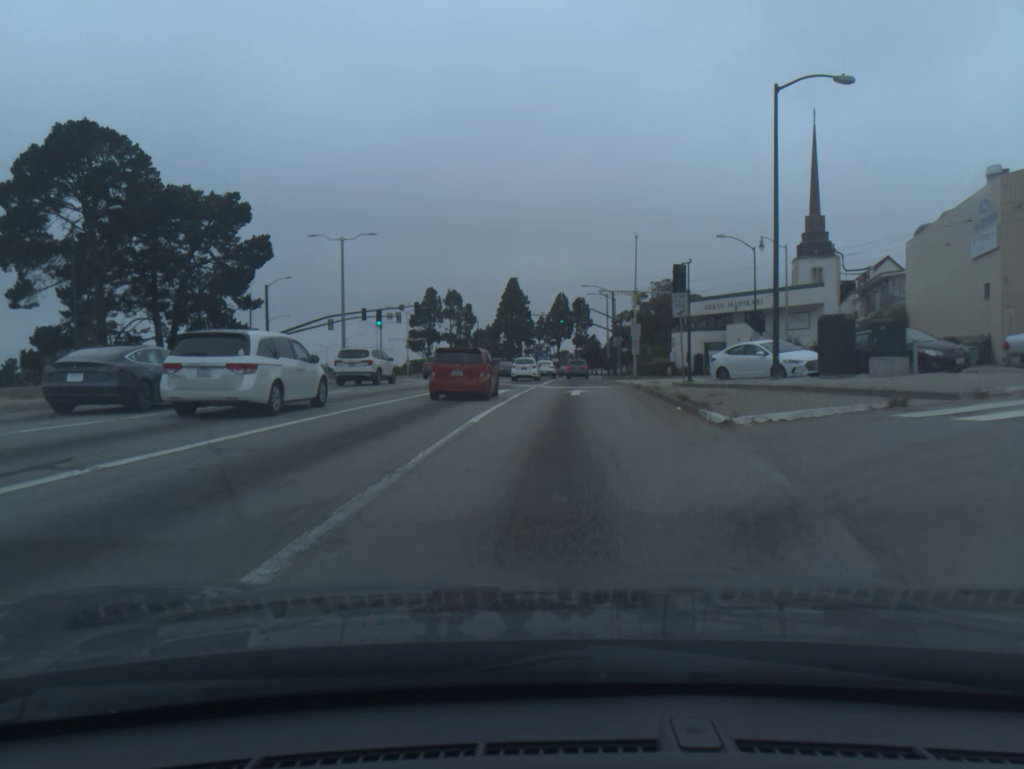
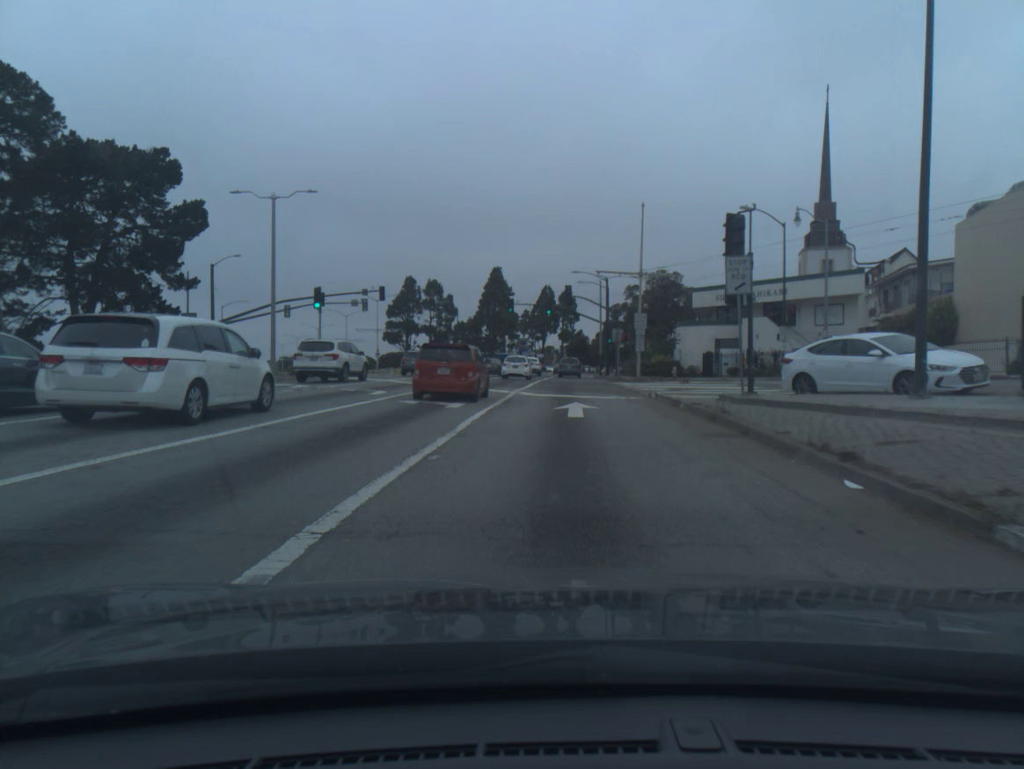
(+0.1, +10.5) m; +1°
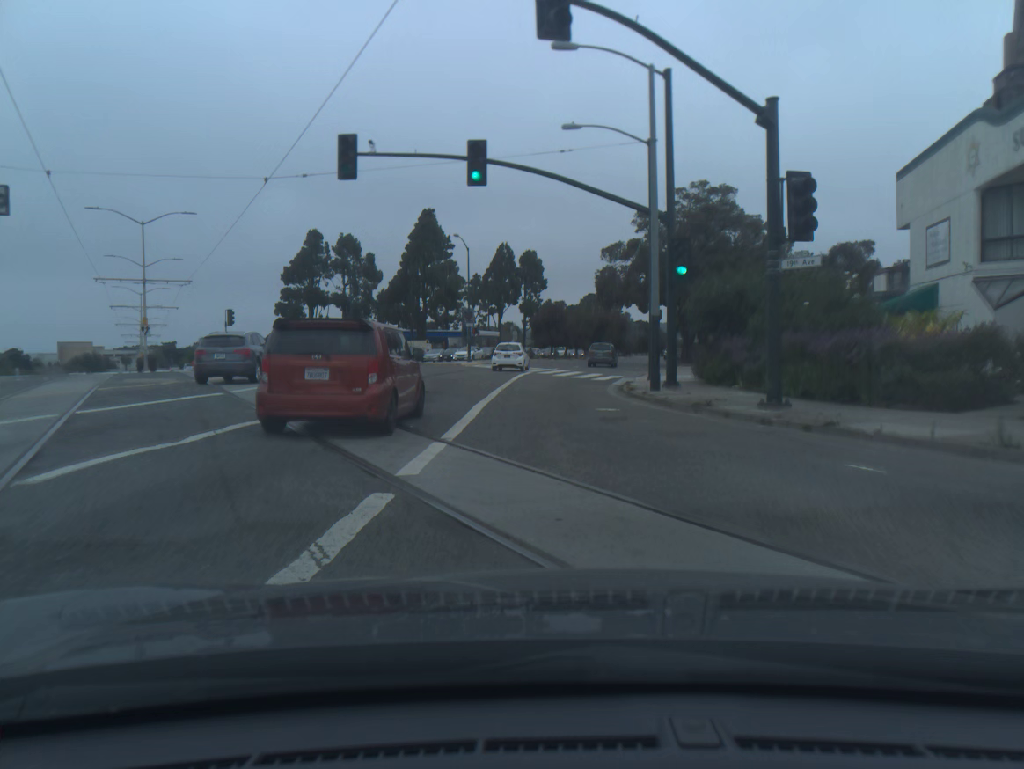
(+1.5, +52.9) m; +3°
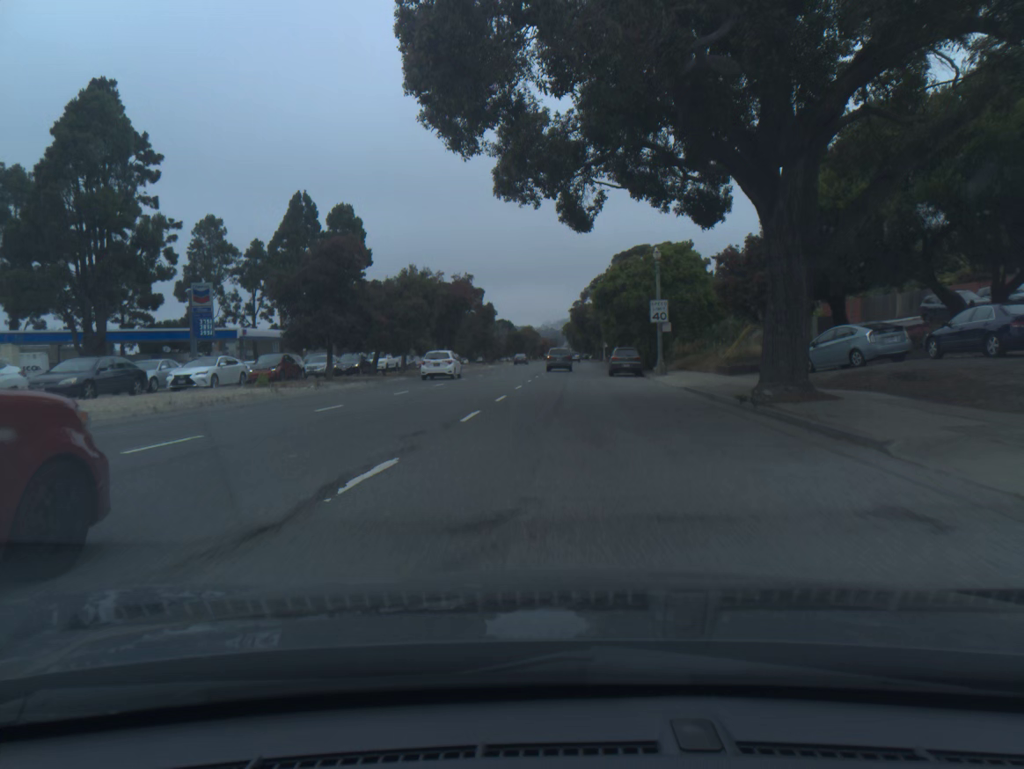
(+4.5, +54.5) m; +11°
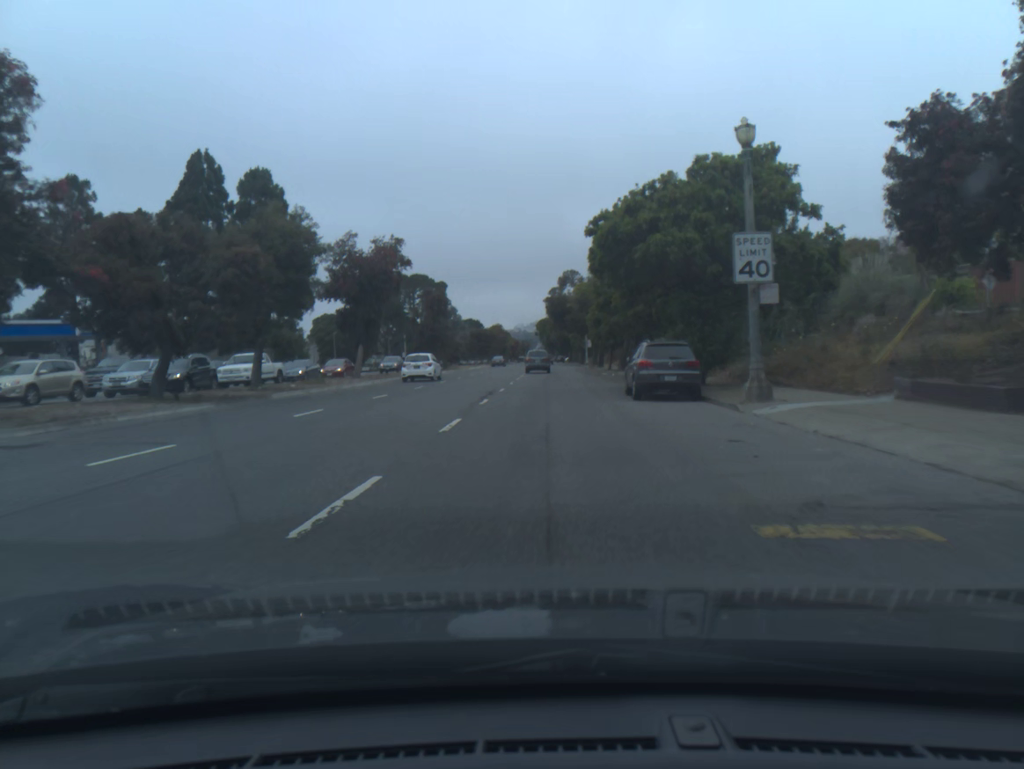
(+0.5, +22.6) m; +2°
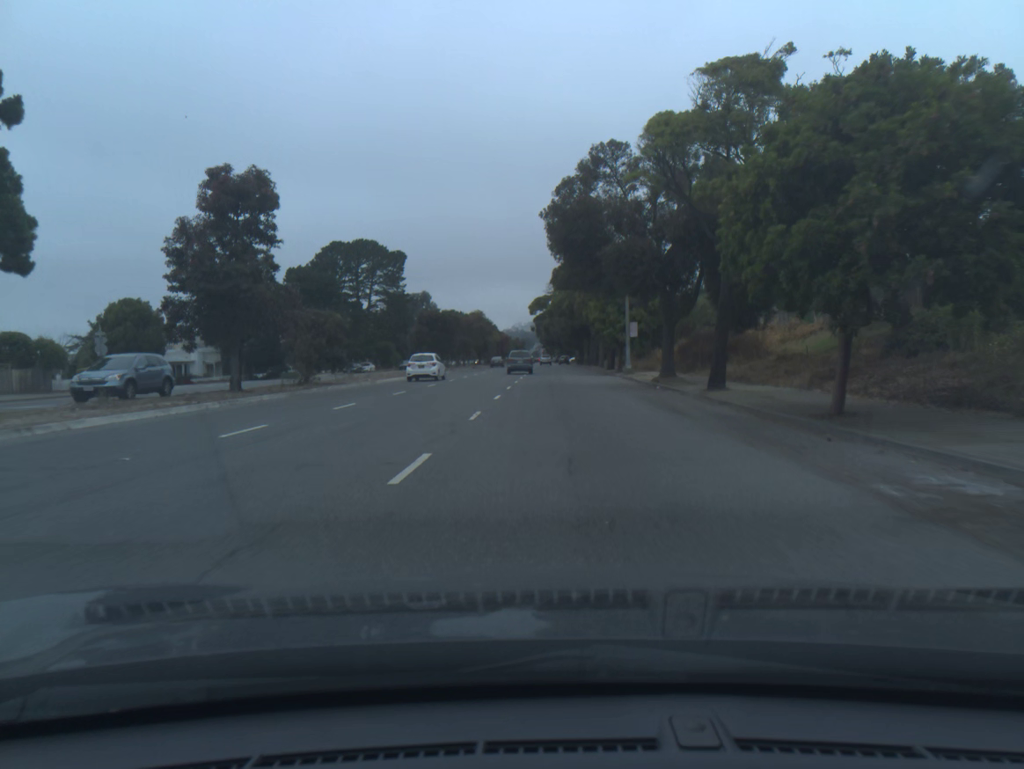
(+0.1, +48.5) m; 0°
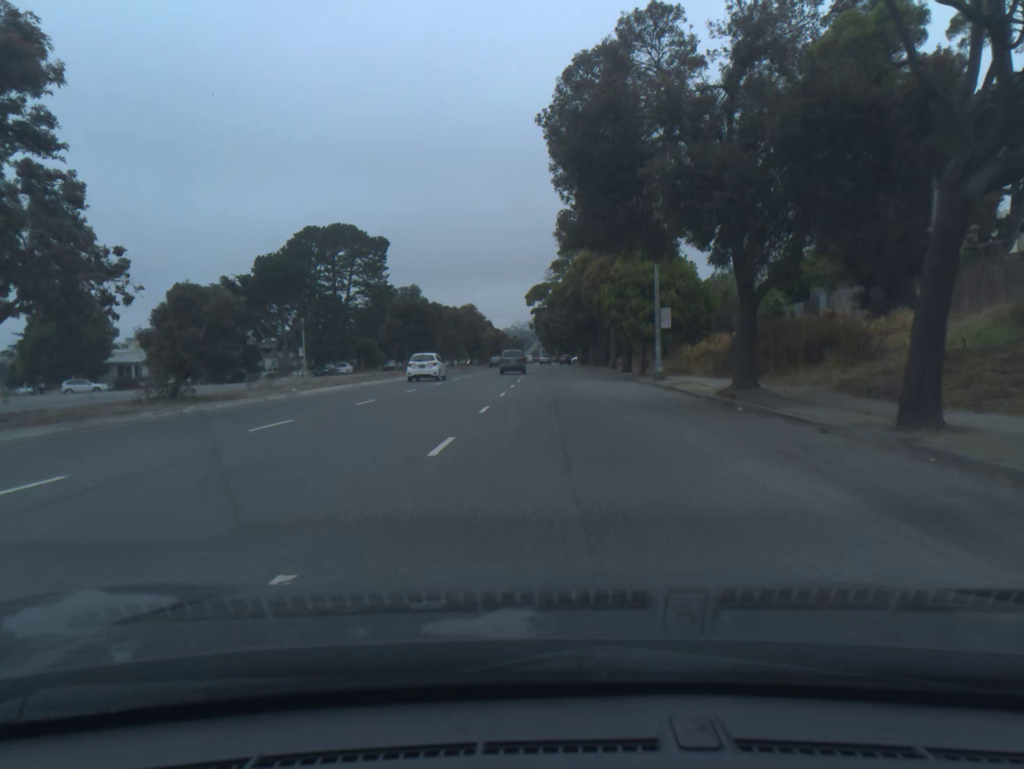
(0.0, +12.8) m; 0°
